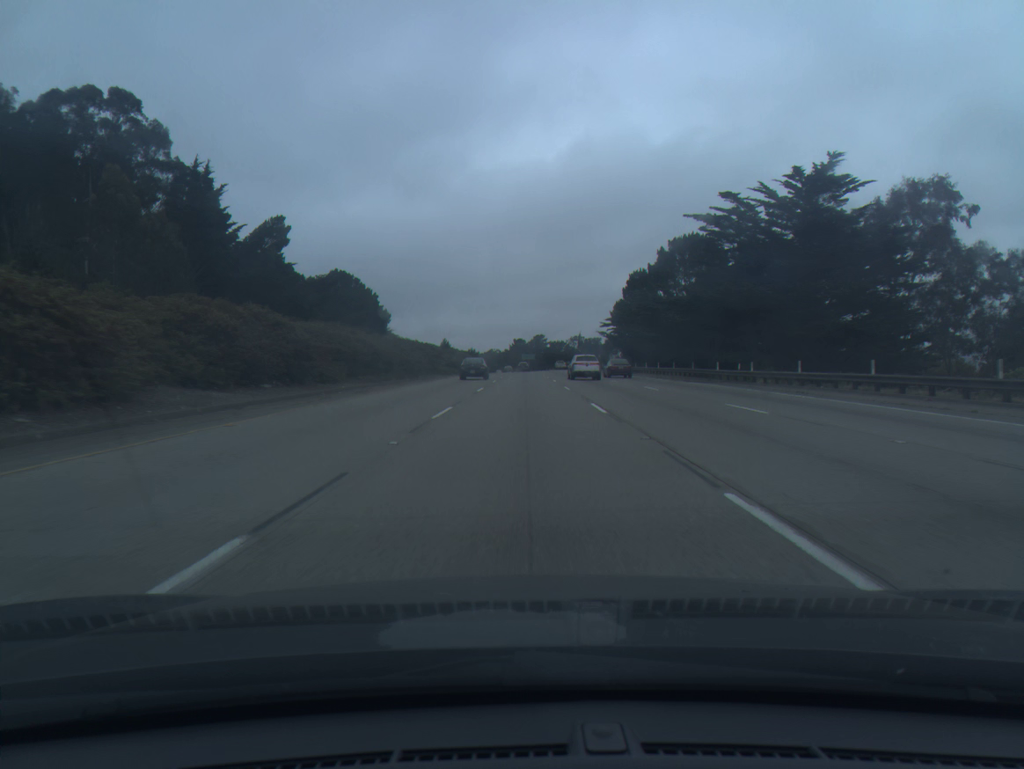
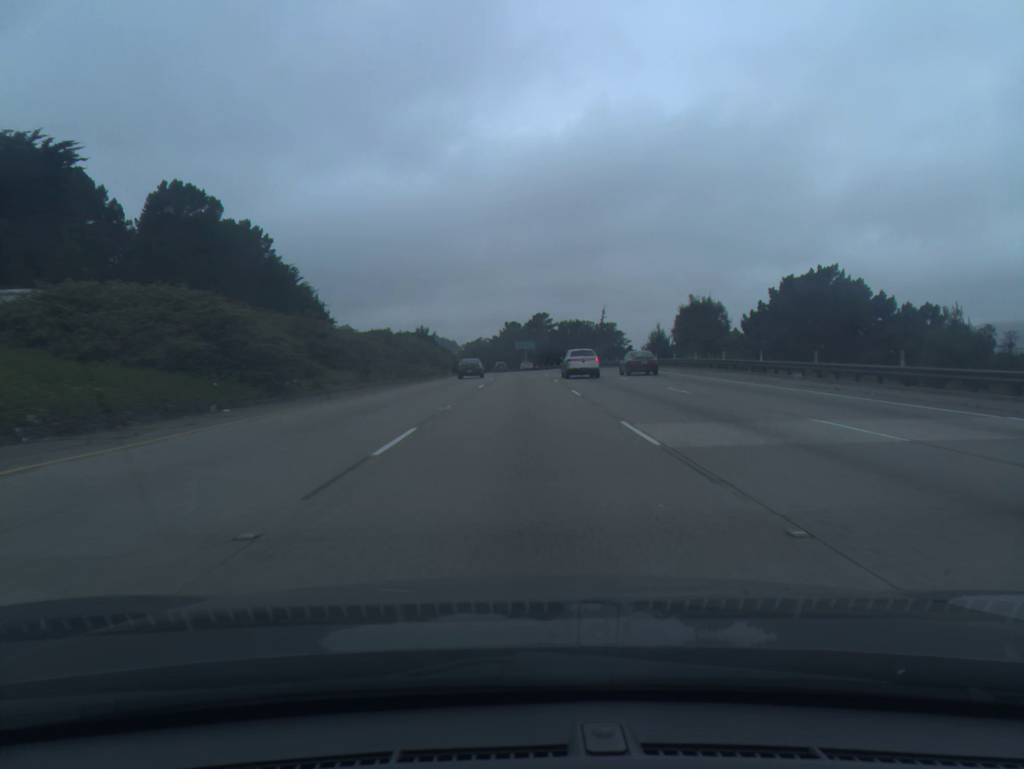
(+0.6, +94.1) m; 0°
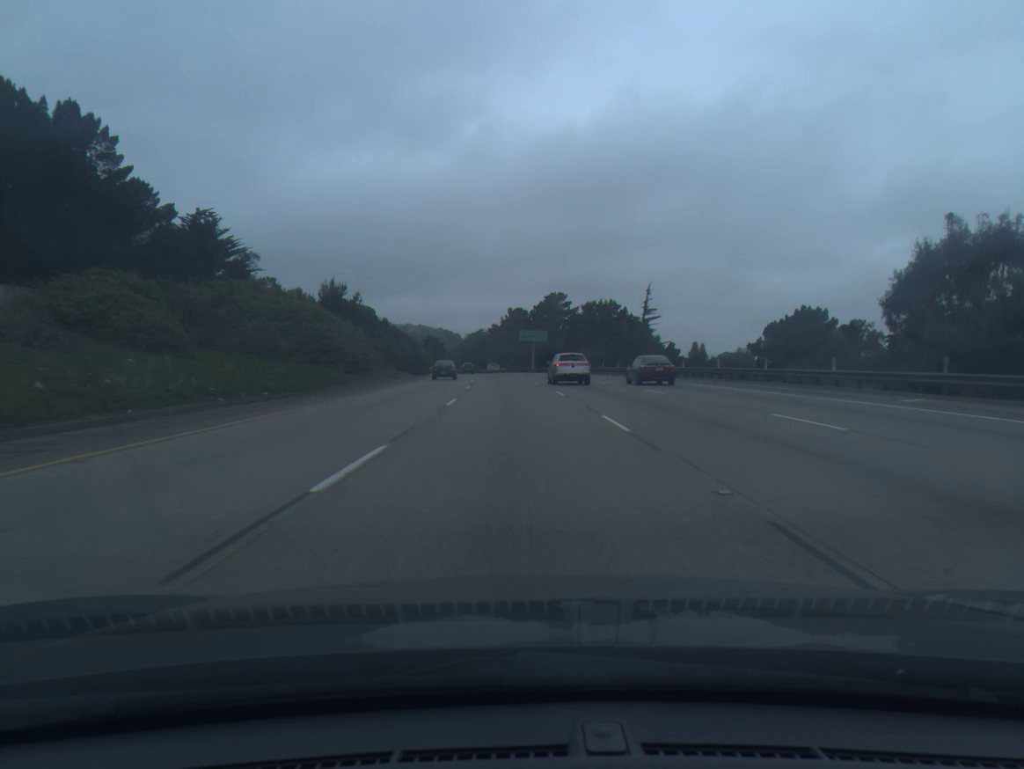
(0.0, +56.5) m; 0°
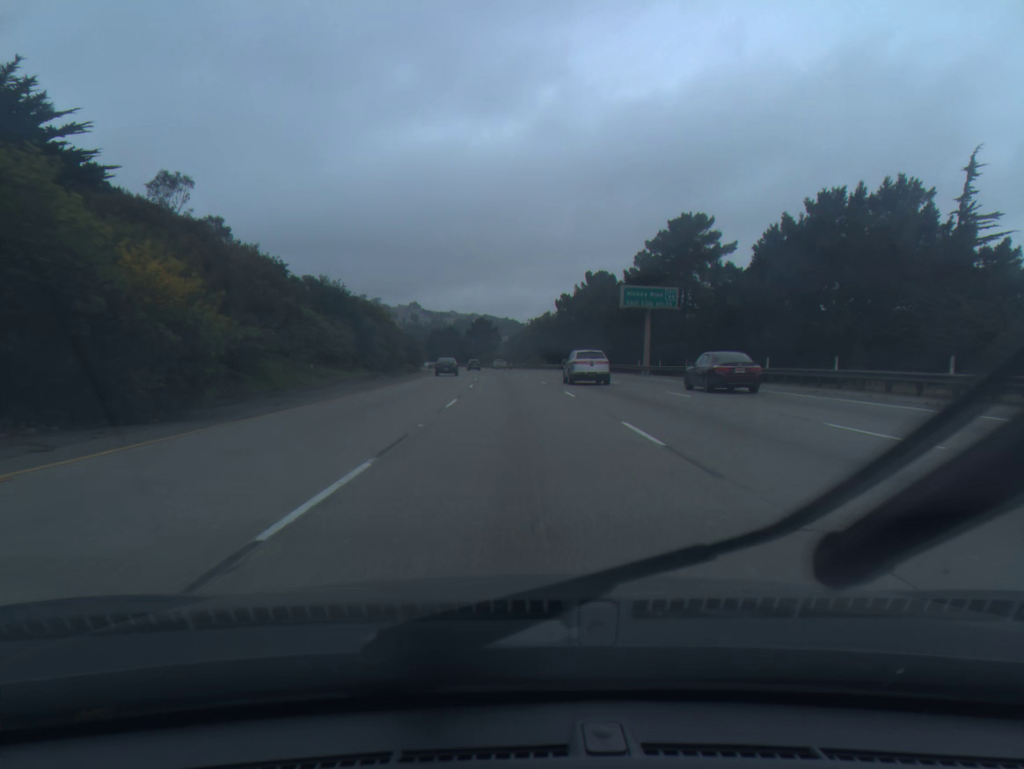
(-2.8, +75.2) m; -5°
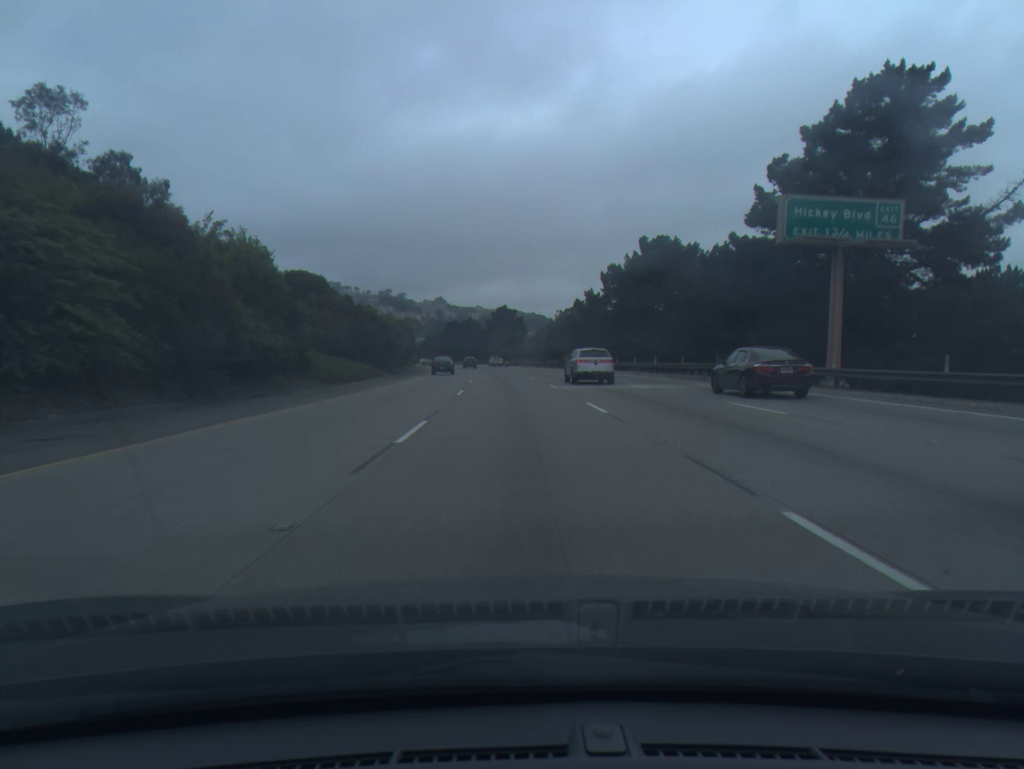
(-0.7, +37.7) m; -2°
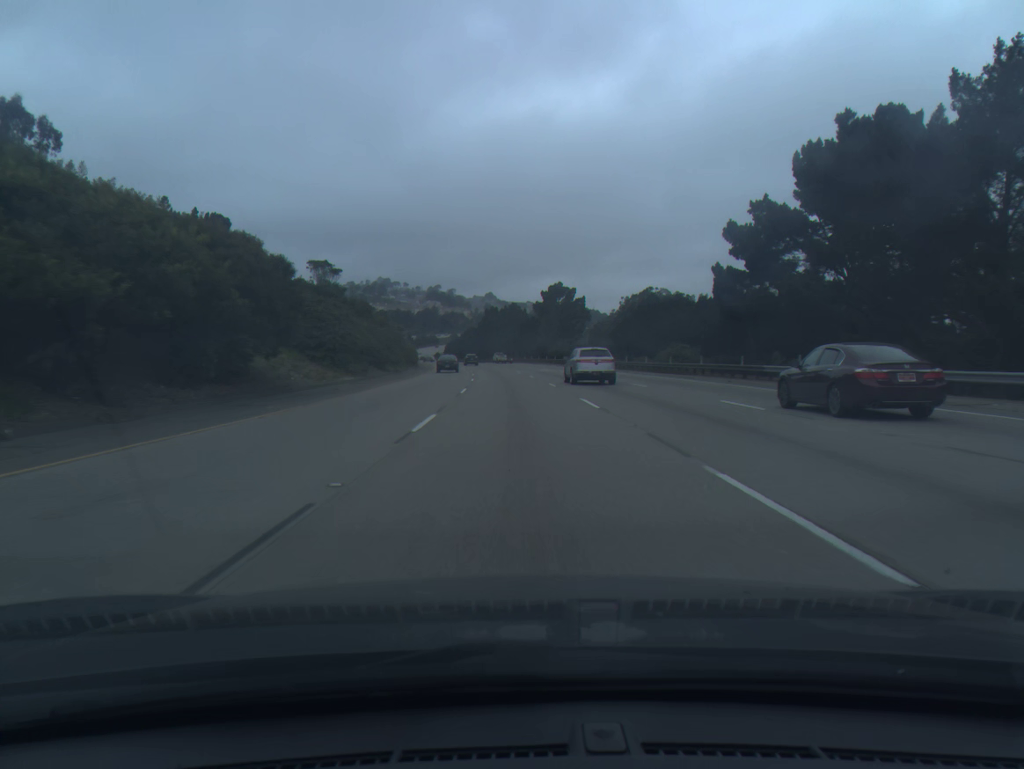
(-1.7, +56.5) m; -4°
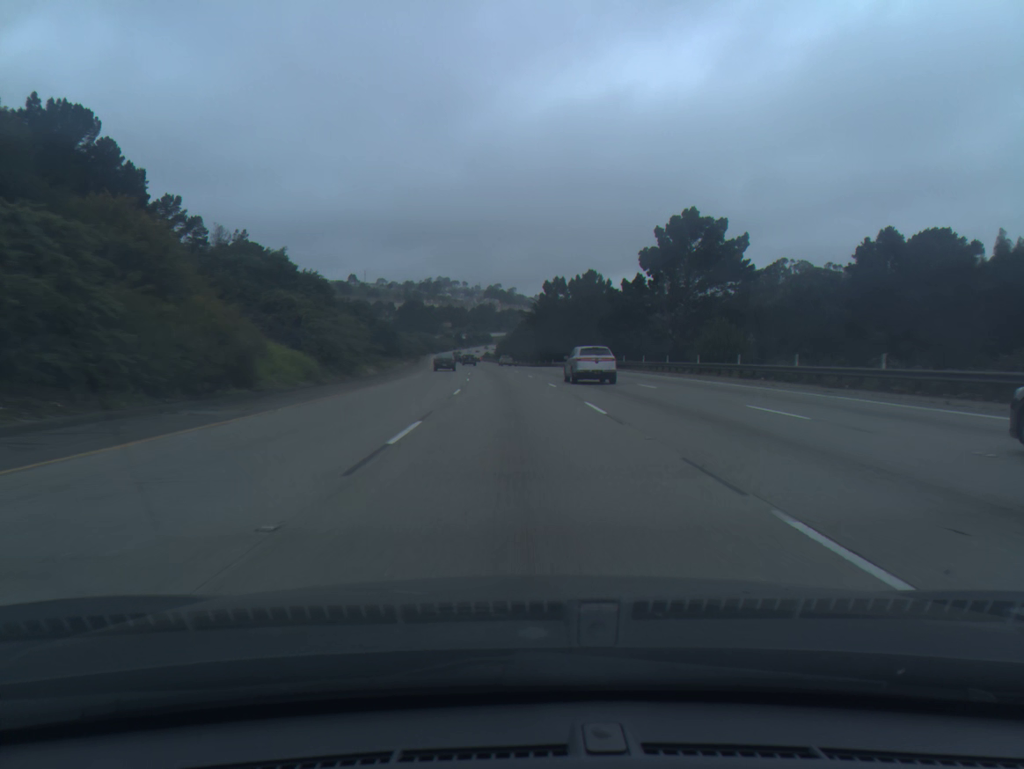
(-2.9, +75.1) m; -4°
